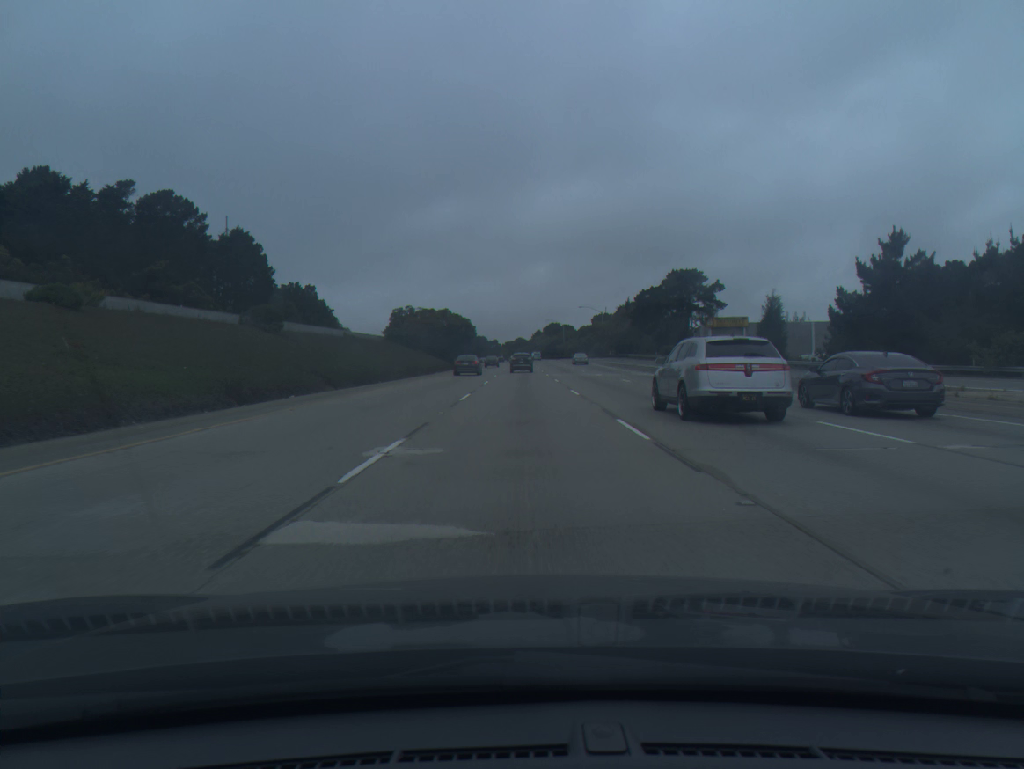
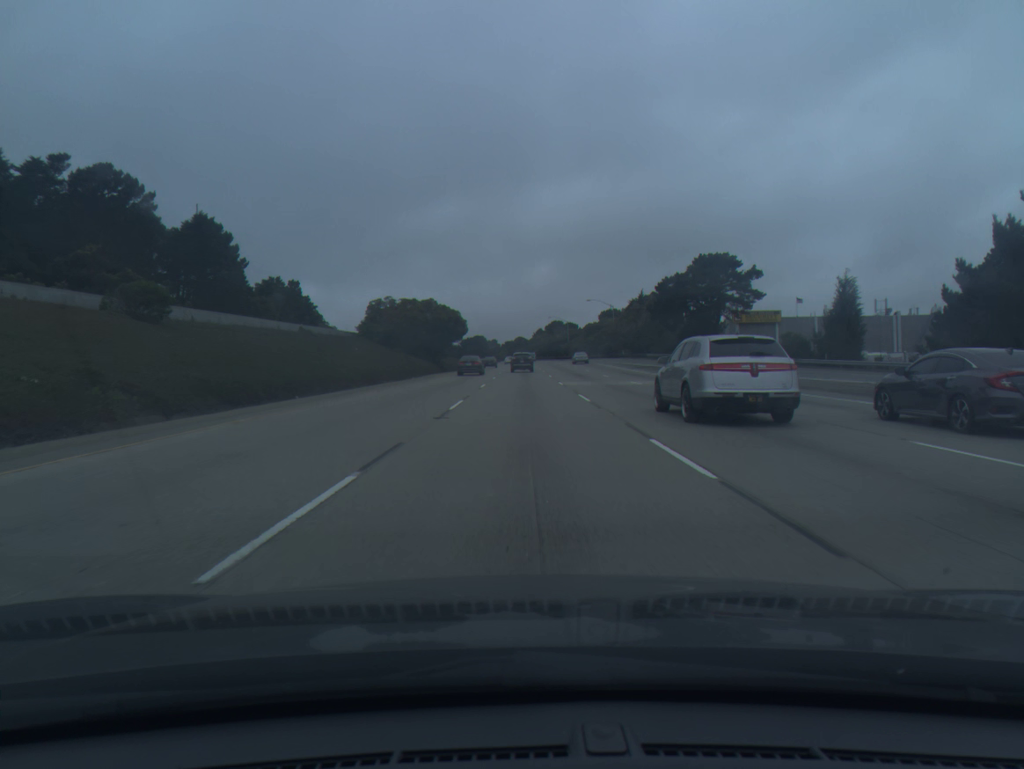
(0.0, +18.3) m; 0°
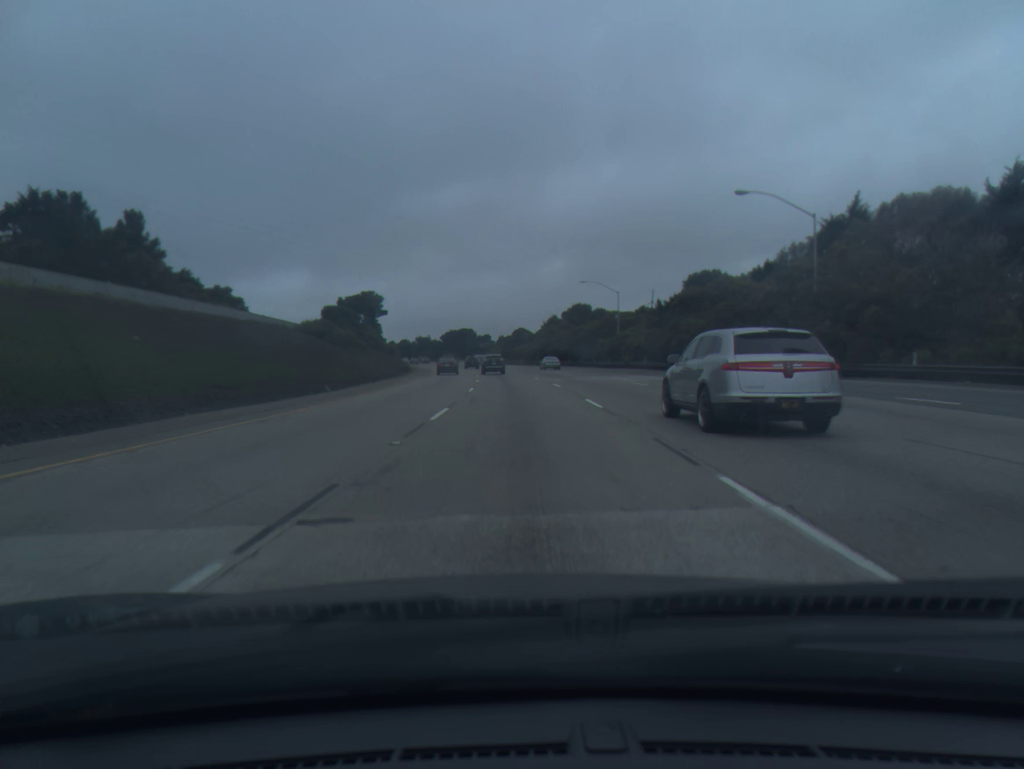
(0.0, +91.3) m; 0°
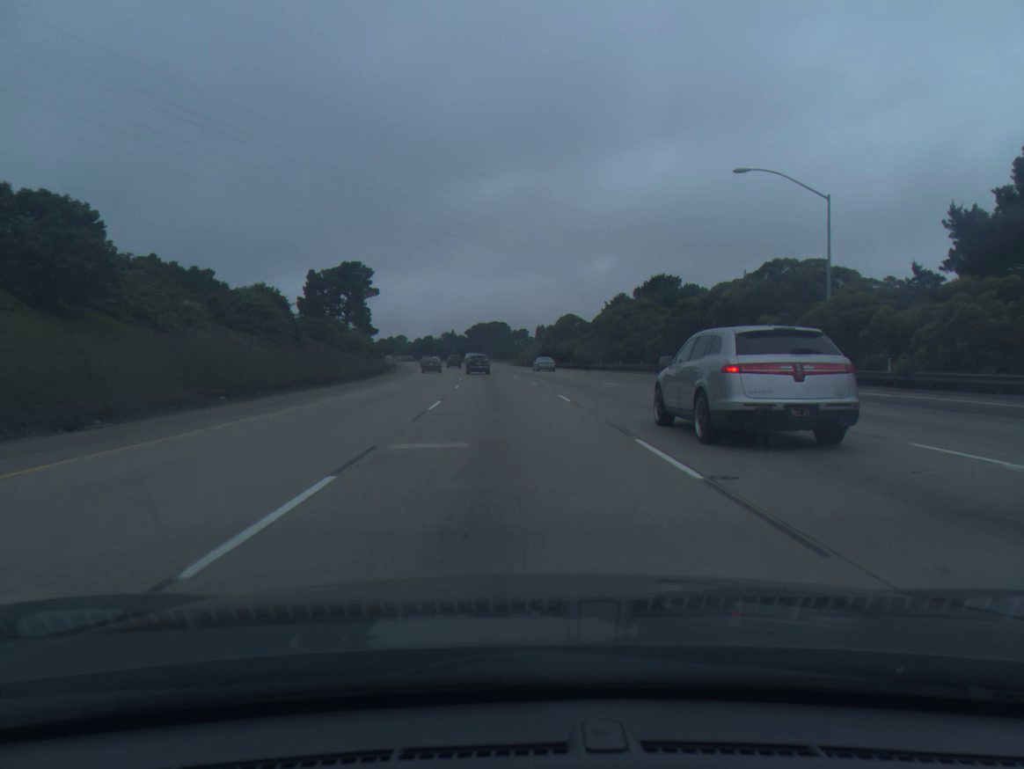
(-0.9, +54.9) m; -3°
